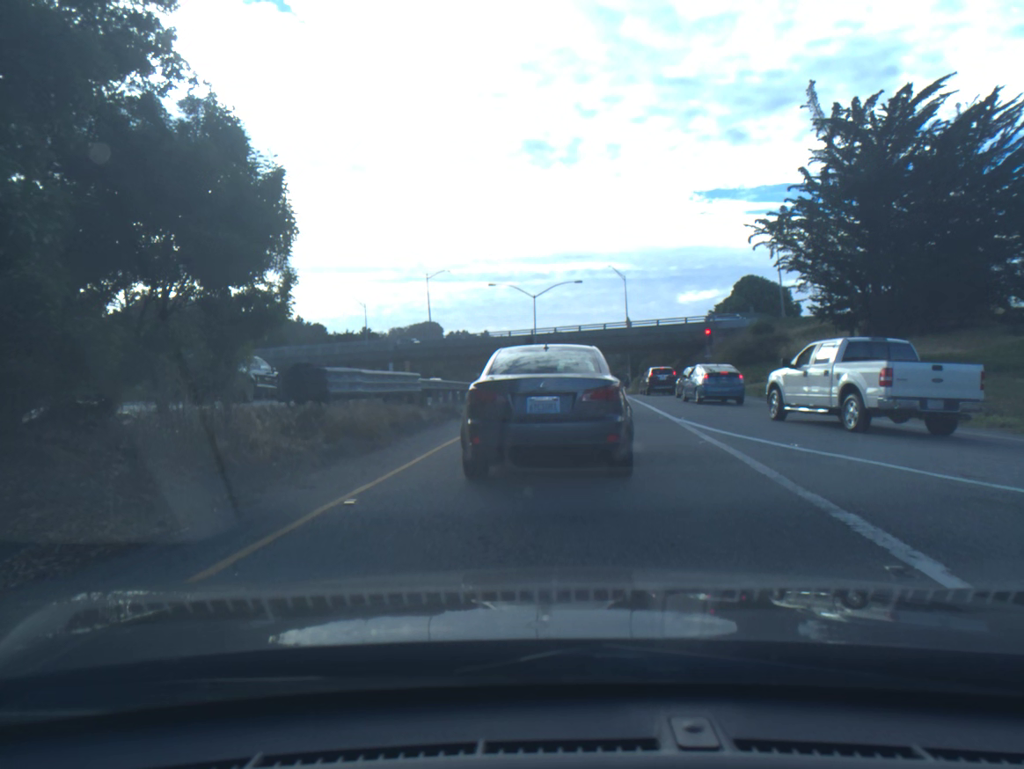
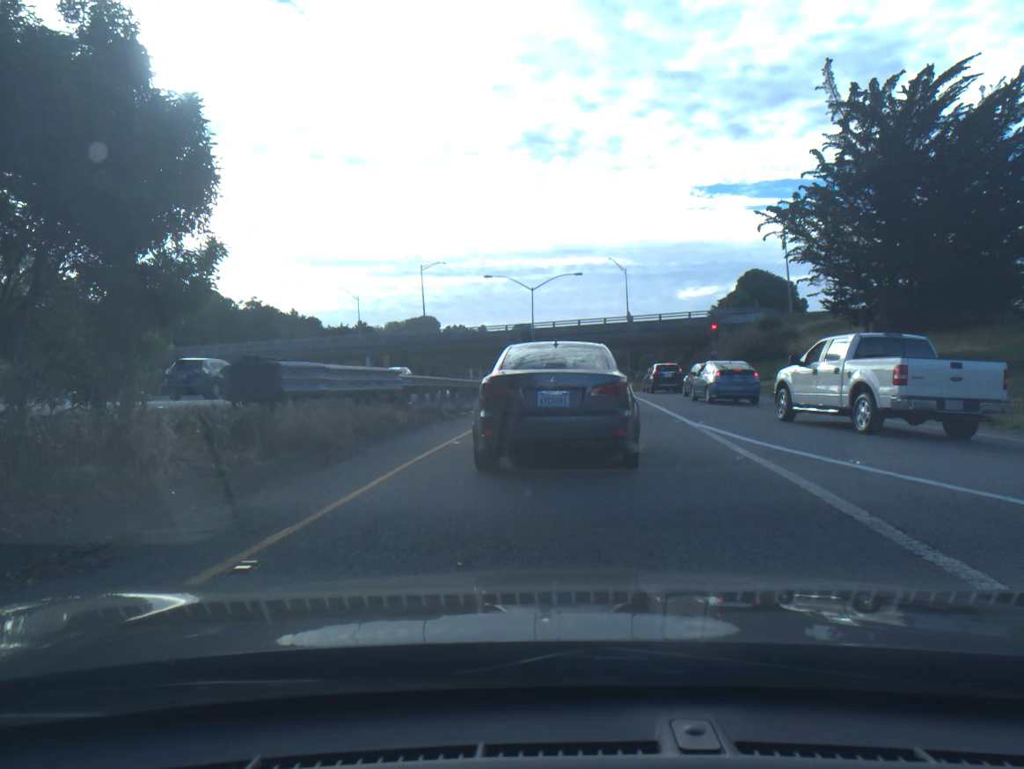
(0.0, +2.4) m; +1°
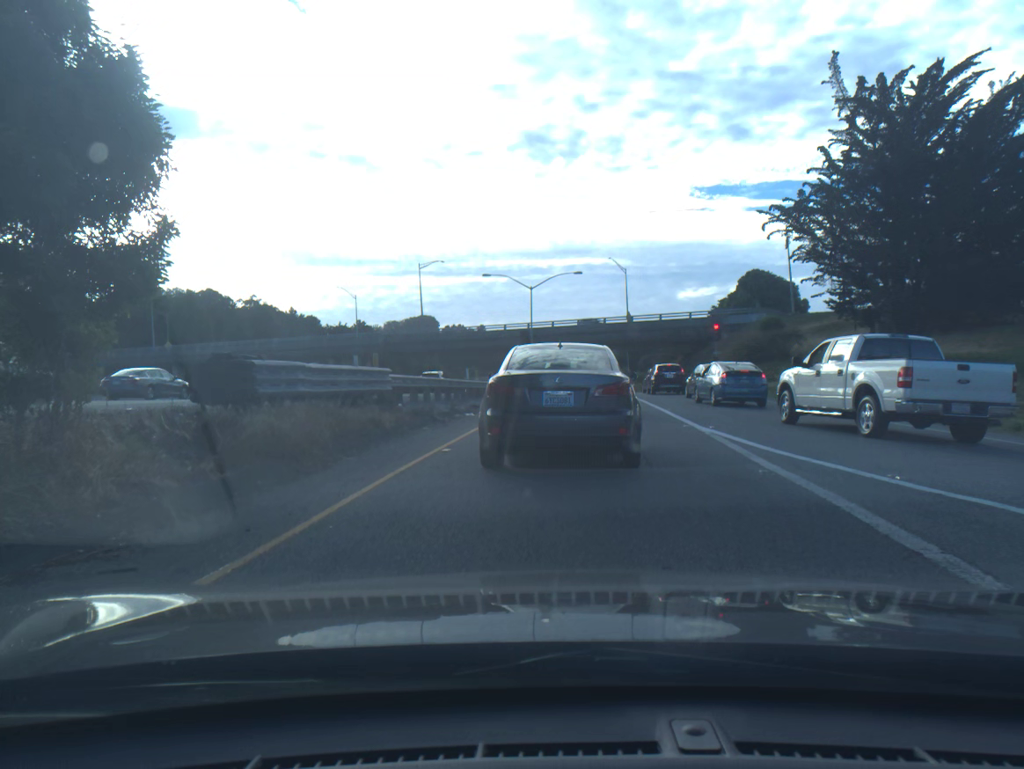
(0.0, +1.1) m; 0°
